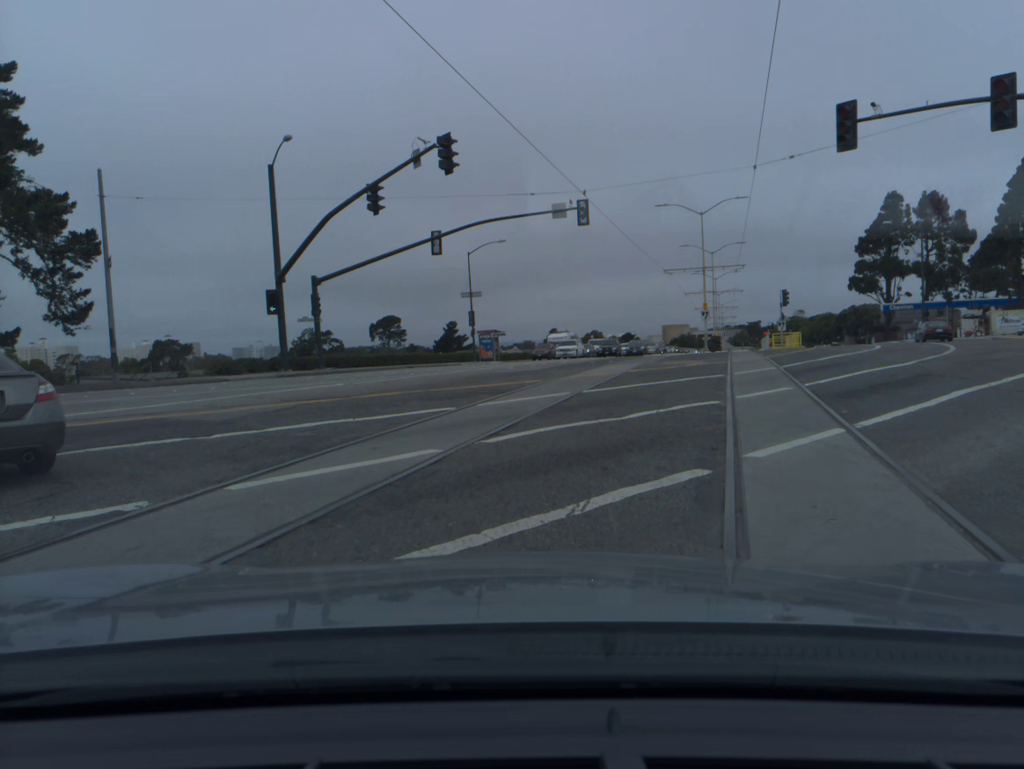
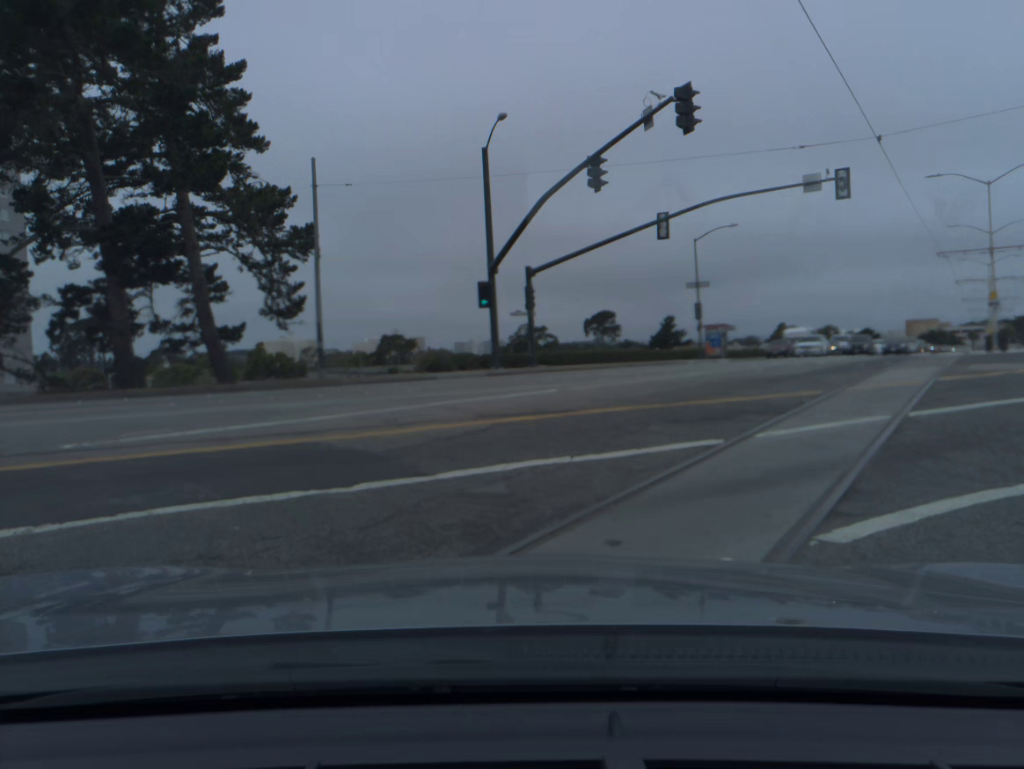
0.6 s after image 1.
(-0.6, +4.5) m; -16°
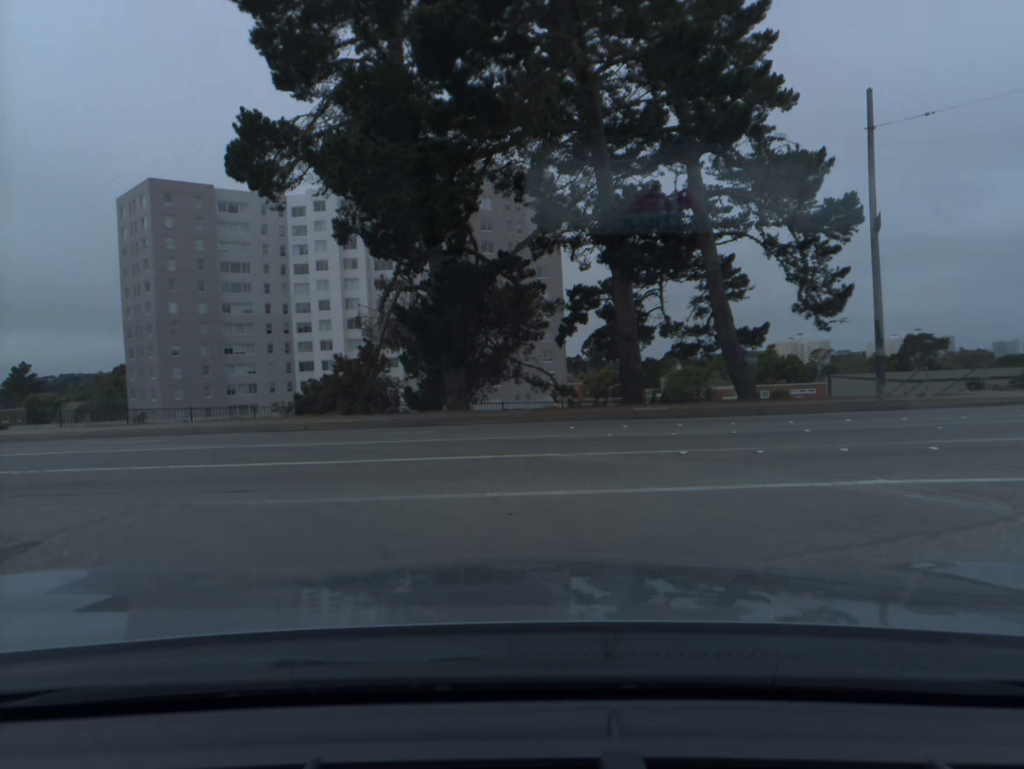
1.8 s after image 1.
(-2.4, +8.0) m; -36°
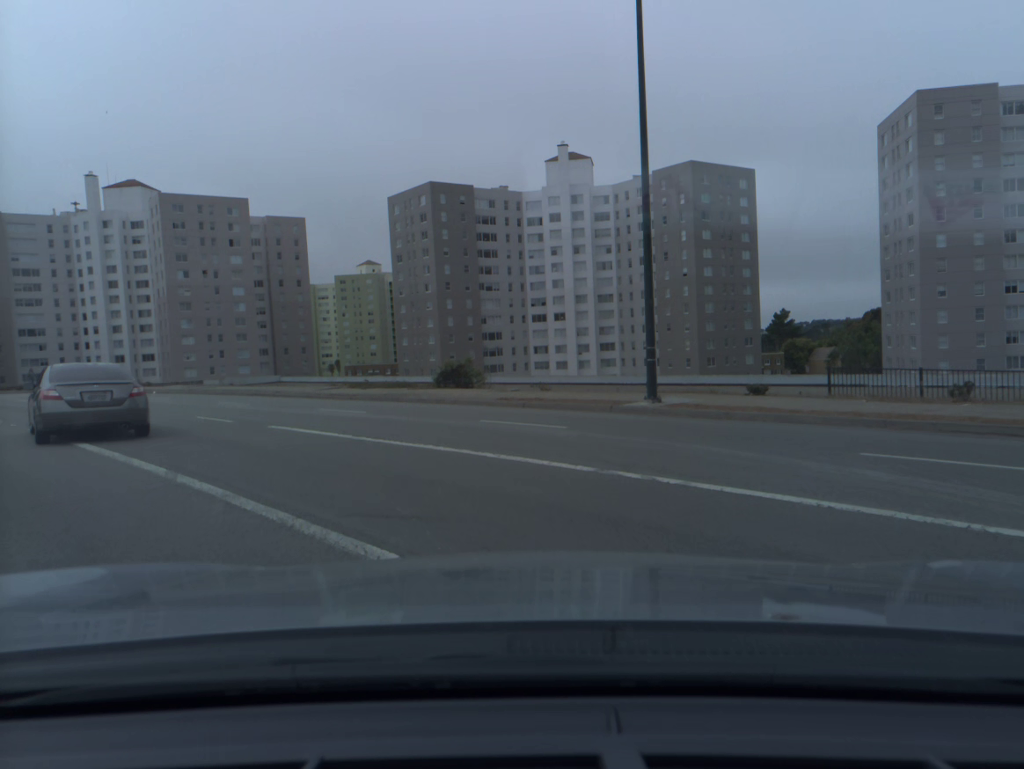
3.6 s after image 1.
(-4.7, +10.3) m; -49°
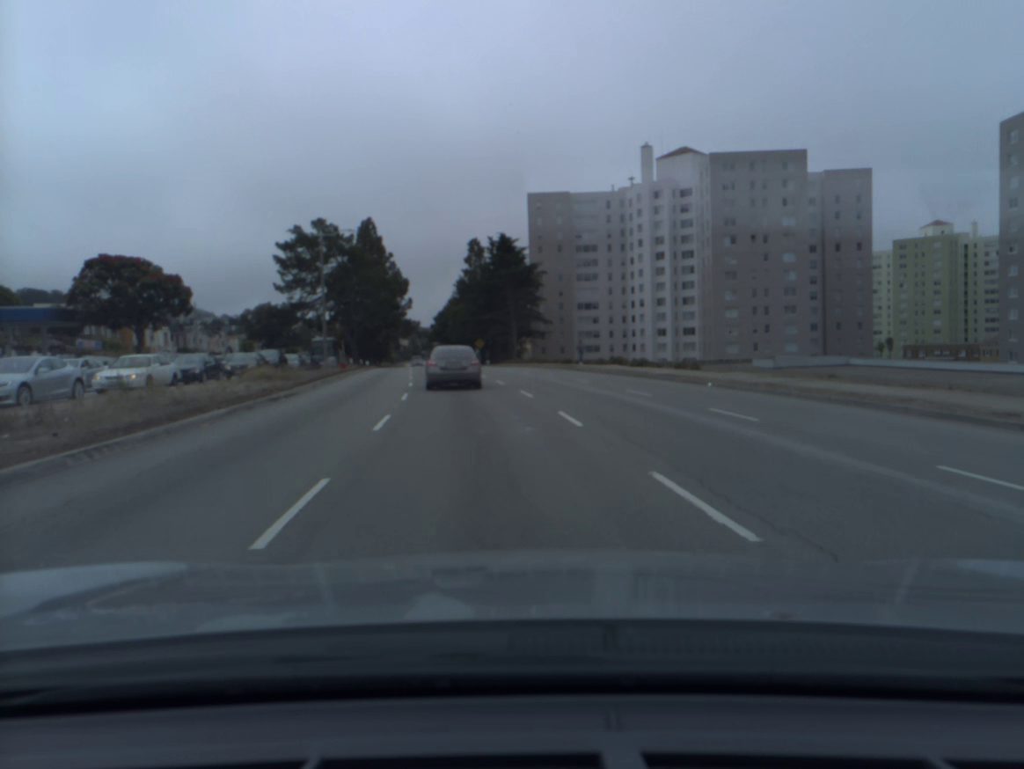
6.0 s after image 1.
(-6.9, +17.7) m; -33°
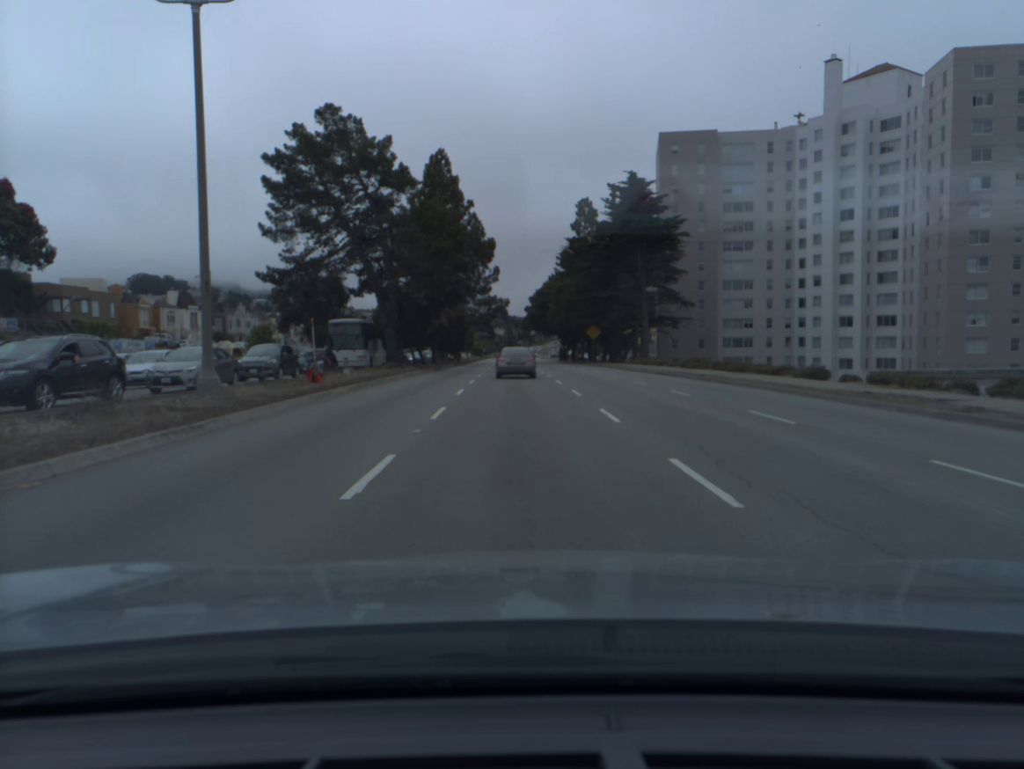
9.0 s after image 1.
(-3.0, +35.4) m; -6°
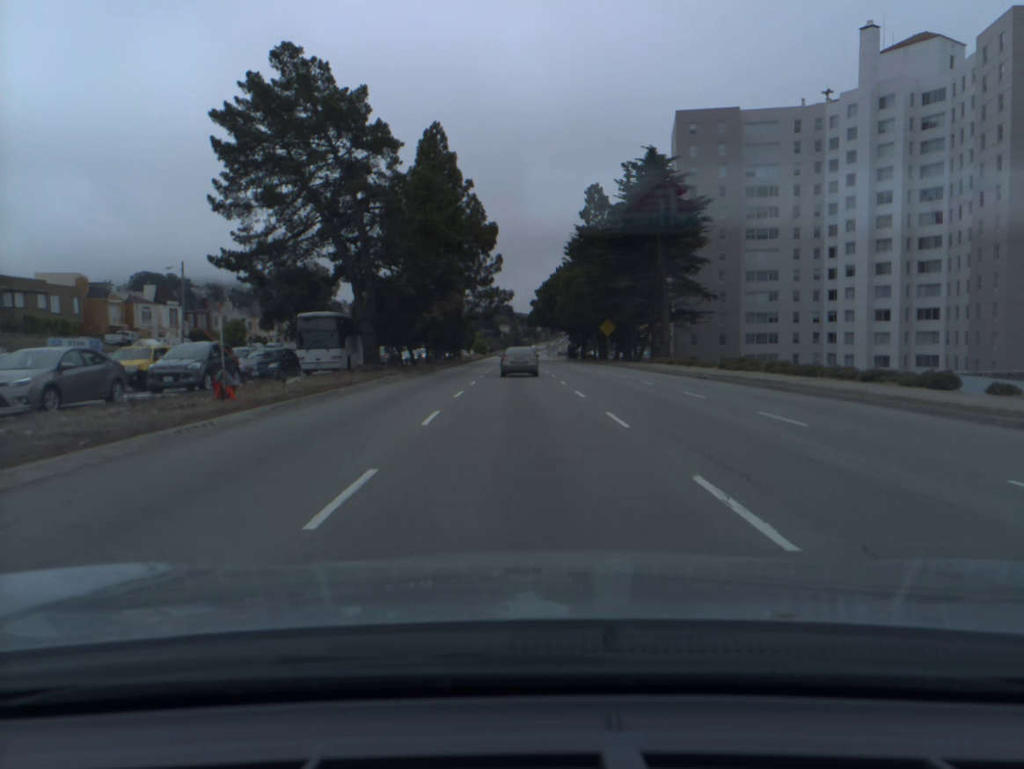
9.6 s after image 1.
(0.0, +8.5) m; 0°
